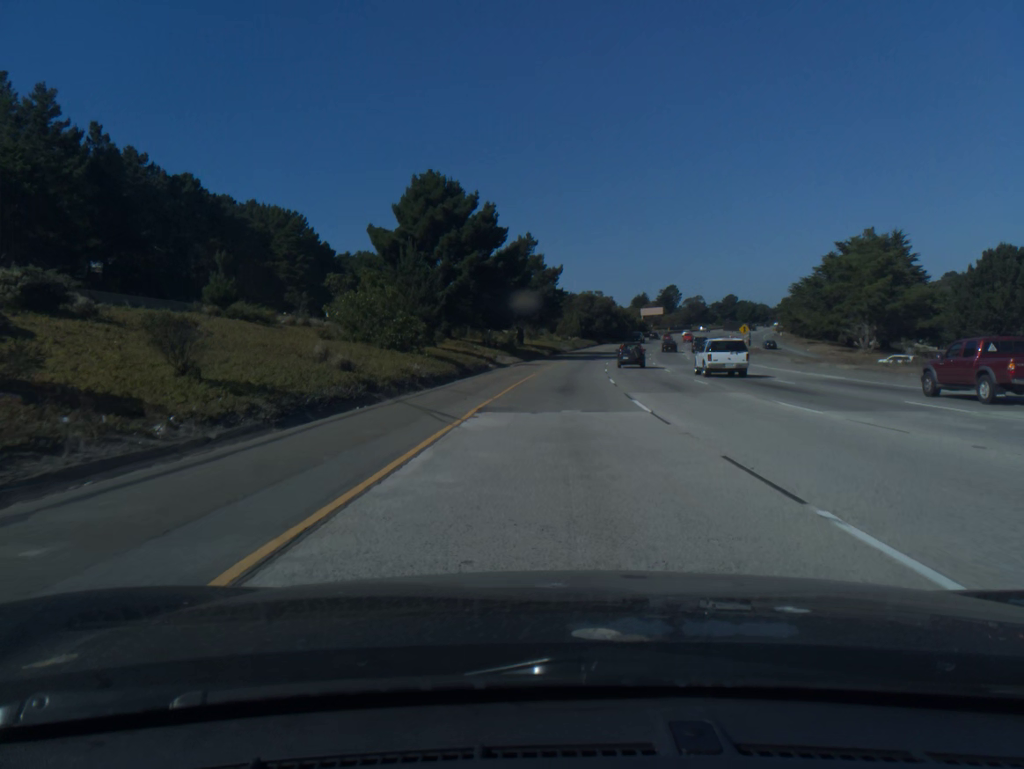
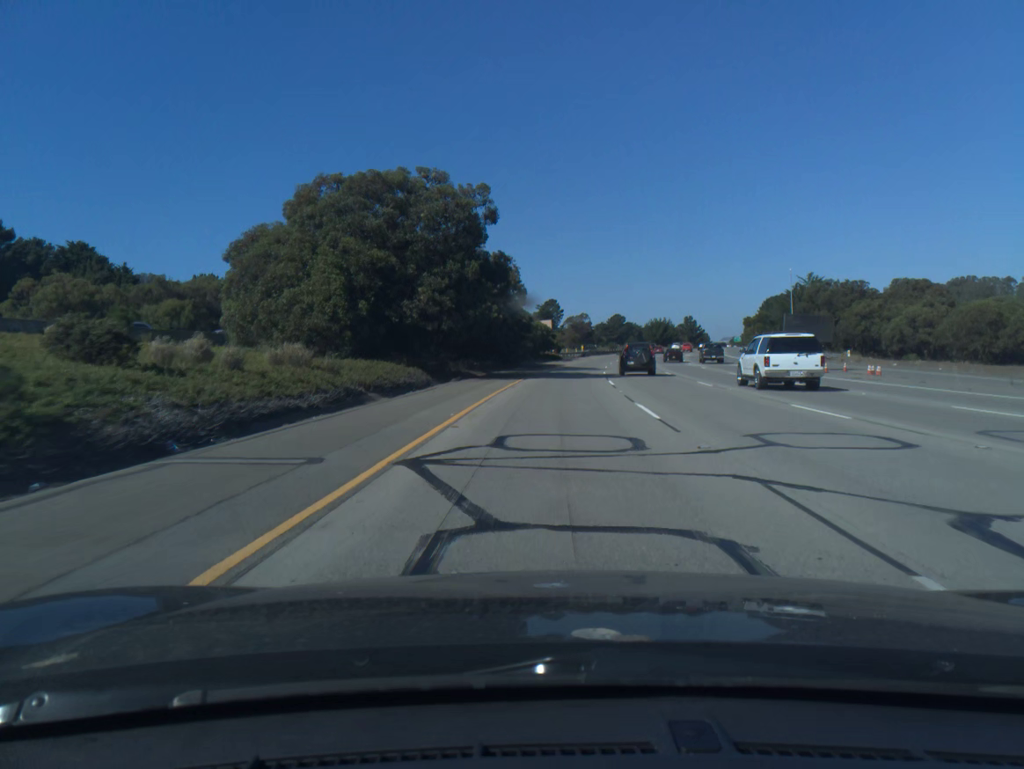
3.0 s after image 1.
(+9.2, +104.1) m; +10°
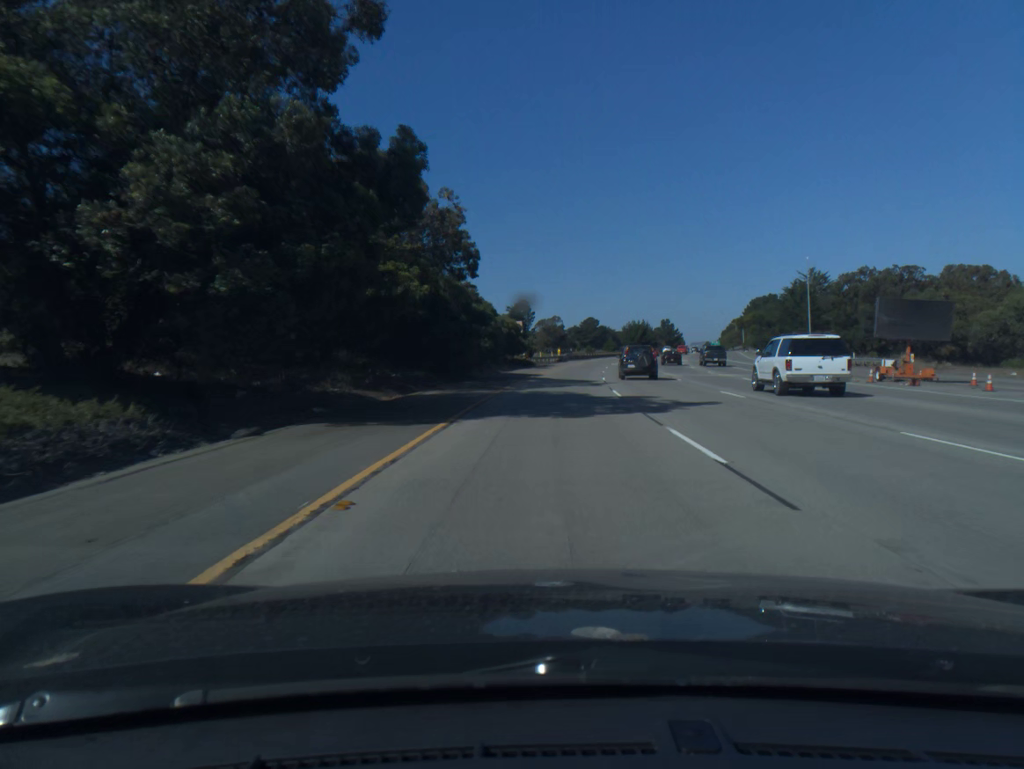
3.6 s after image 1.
(+0.4, +20.8) m; +2°
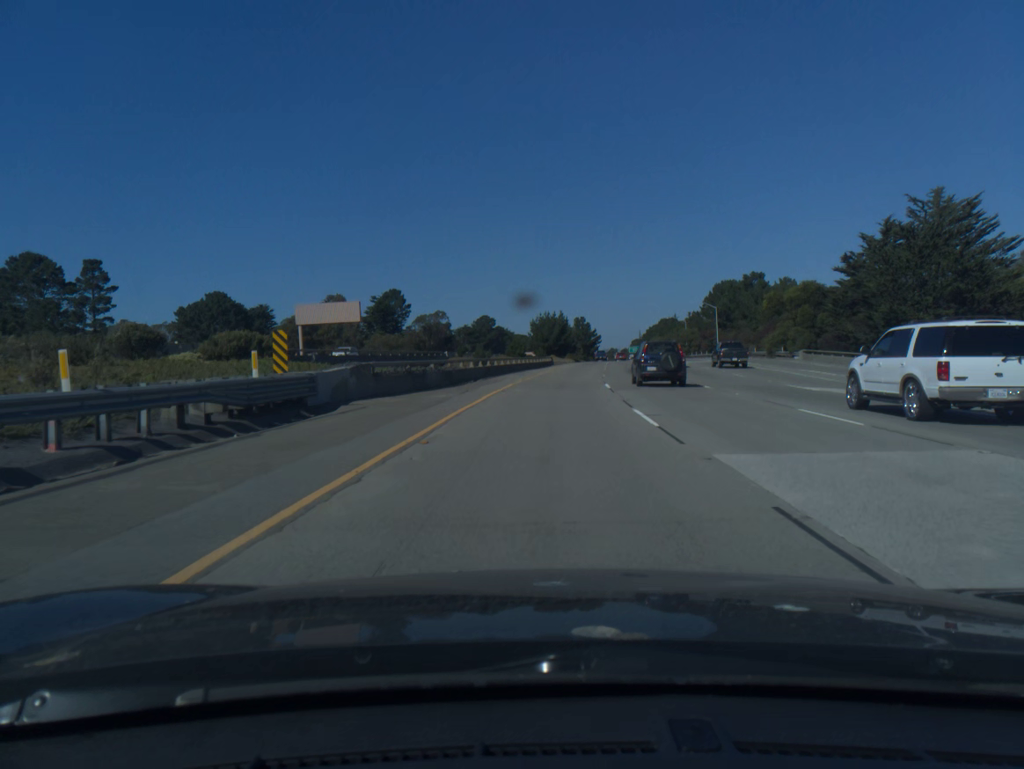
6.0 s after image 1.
(+5.7, +82.7) m; +8°
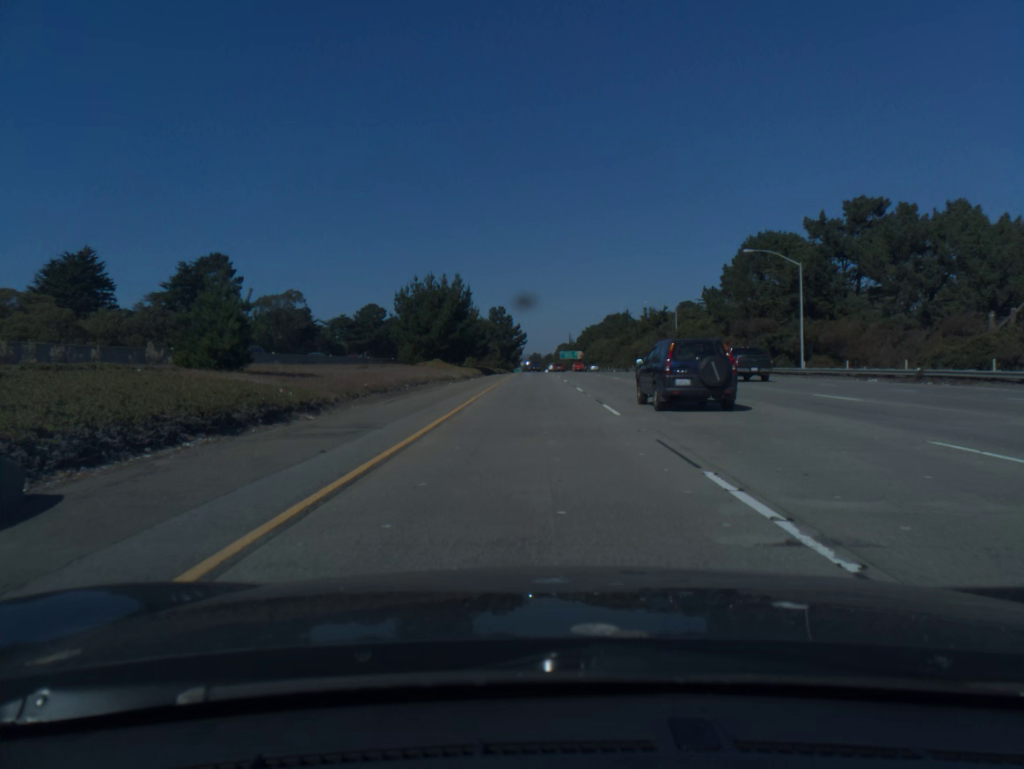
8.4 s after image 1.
(+5.1, +82.9) m; +6°
